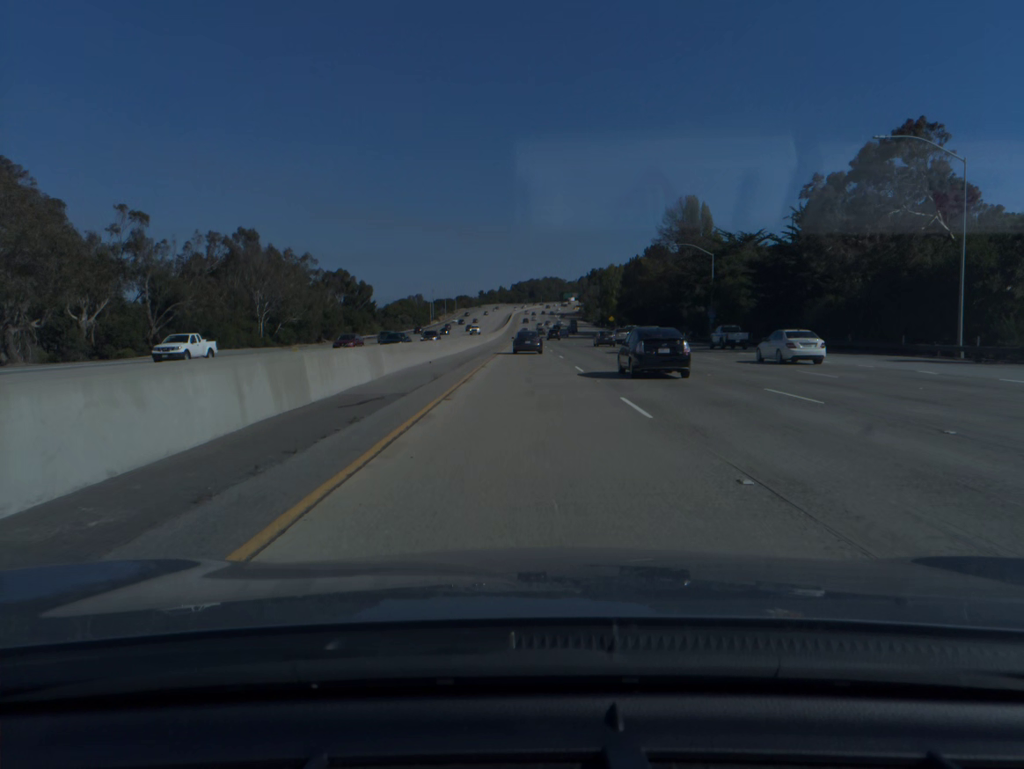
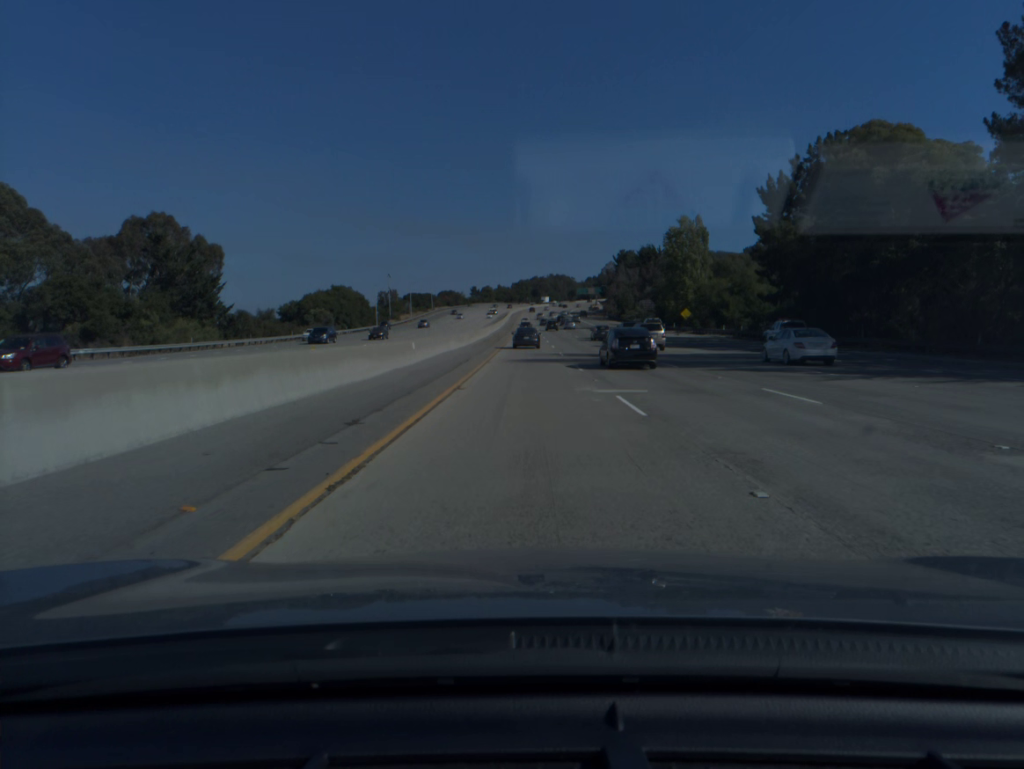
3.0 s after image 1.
(-0.1, +99.6) m; 0°
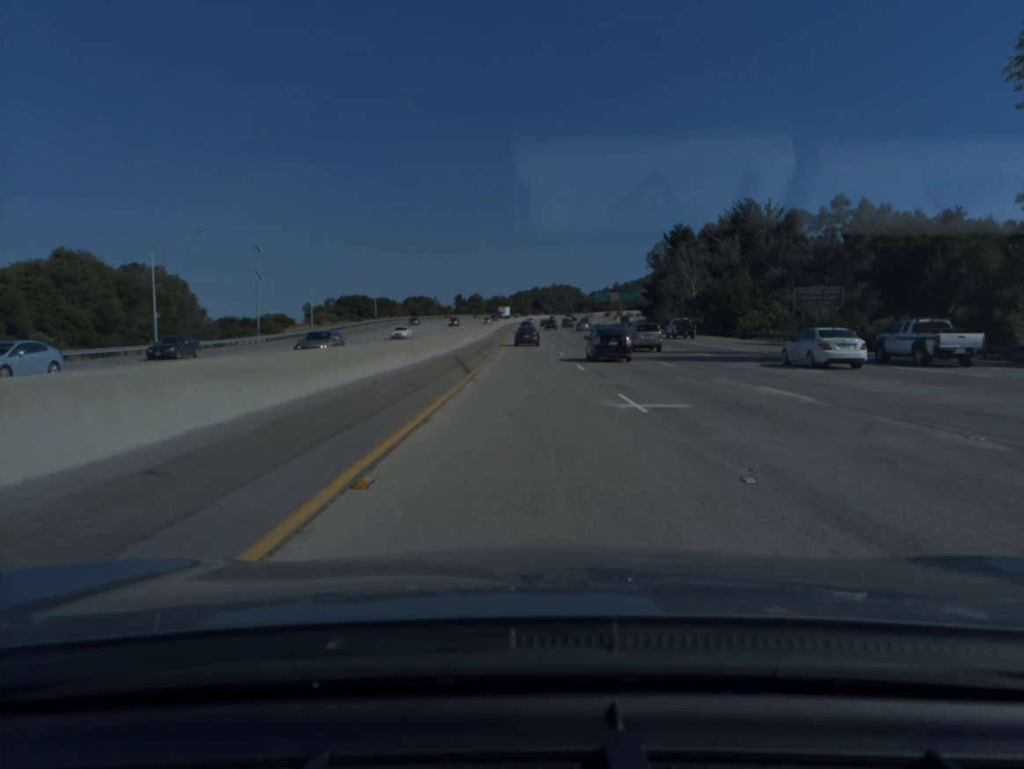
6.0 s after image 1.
(-0.1, +99.3) m; 0°
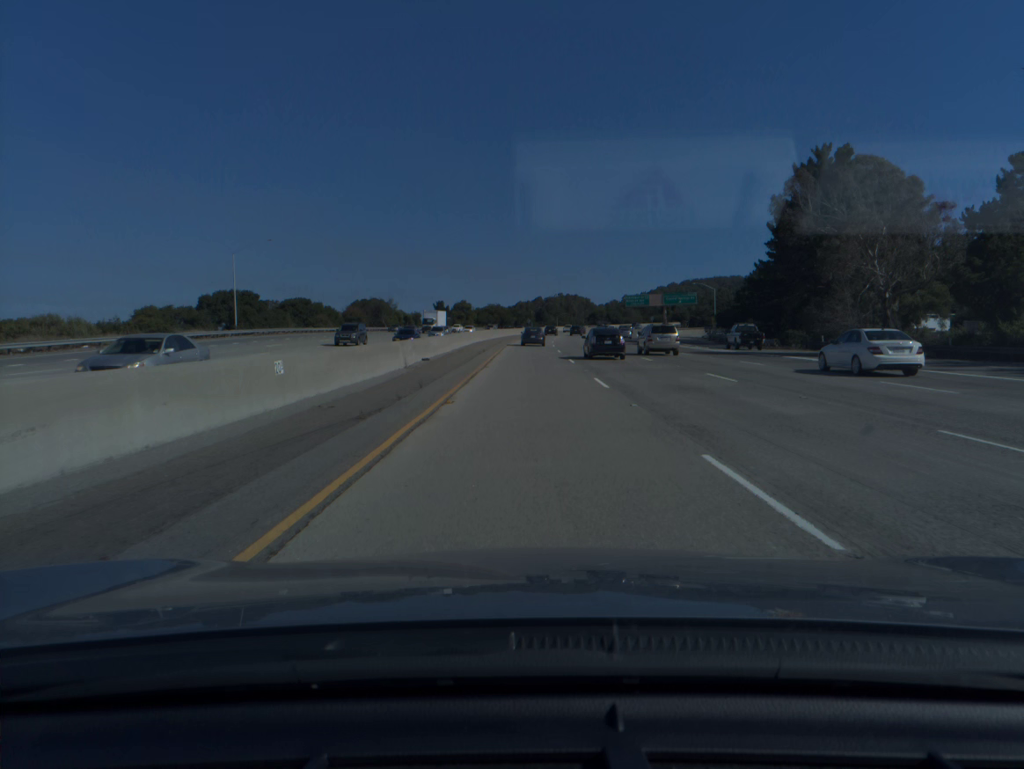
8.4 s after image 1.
(0.0, +79.4) m; 0°
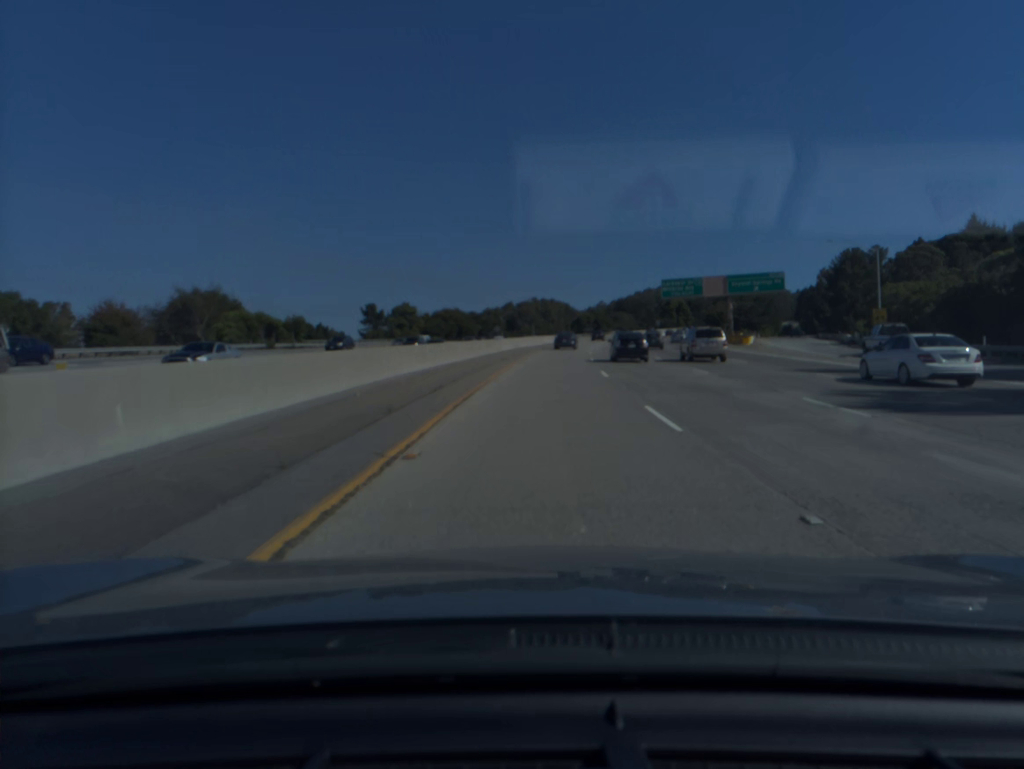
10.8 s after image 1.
(+0.6, +79.1) m; +2°
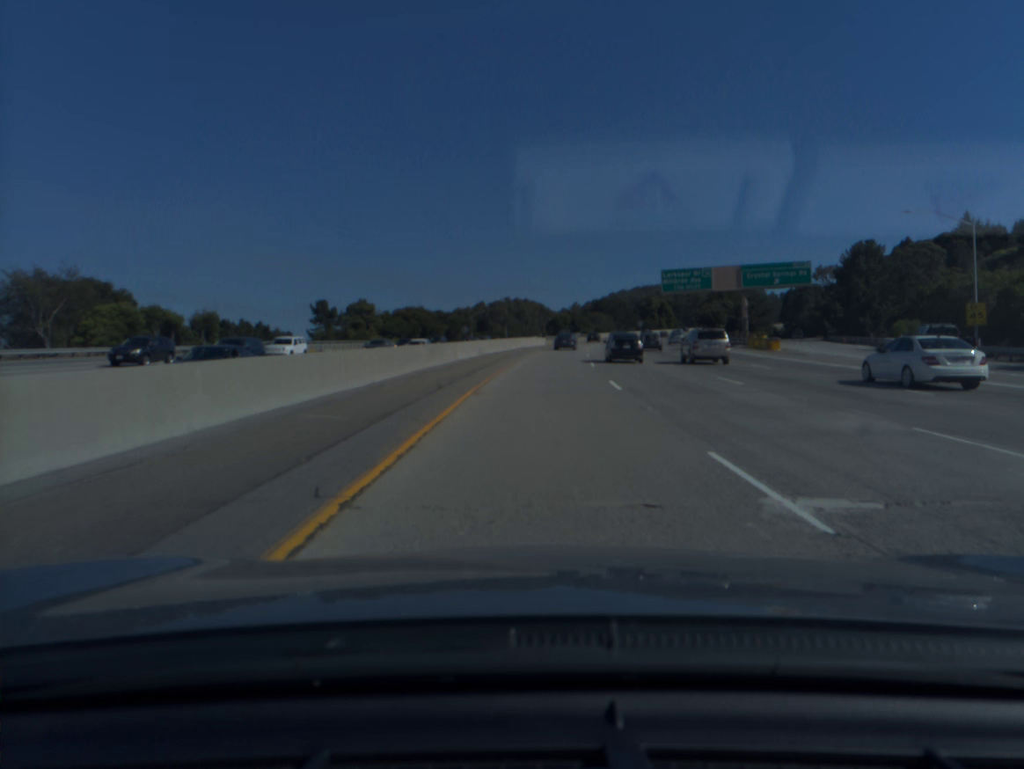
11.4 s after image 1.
(+0.3, +19.8) m; +2°
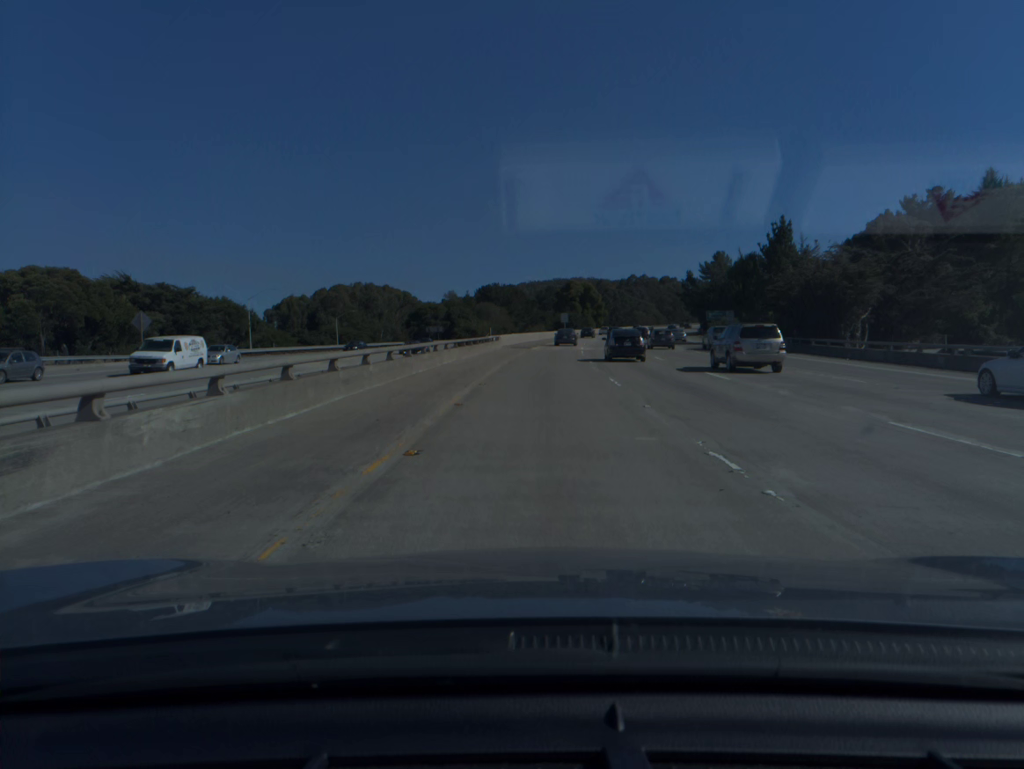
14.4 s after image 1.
(+7.4, +99.1) m; +9°
